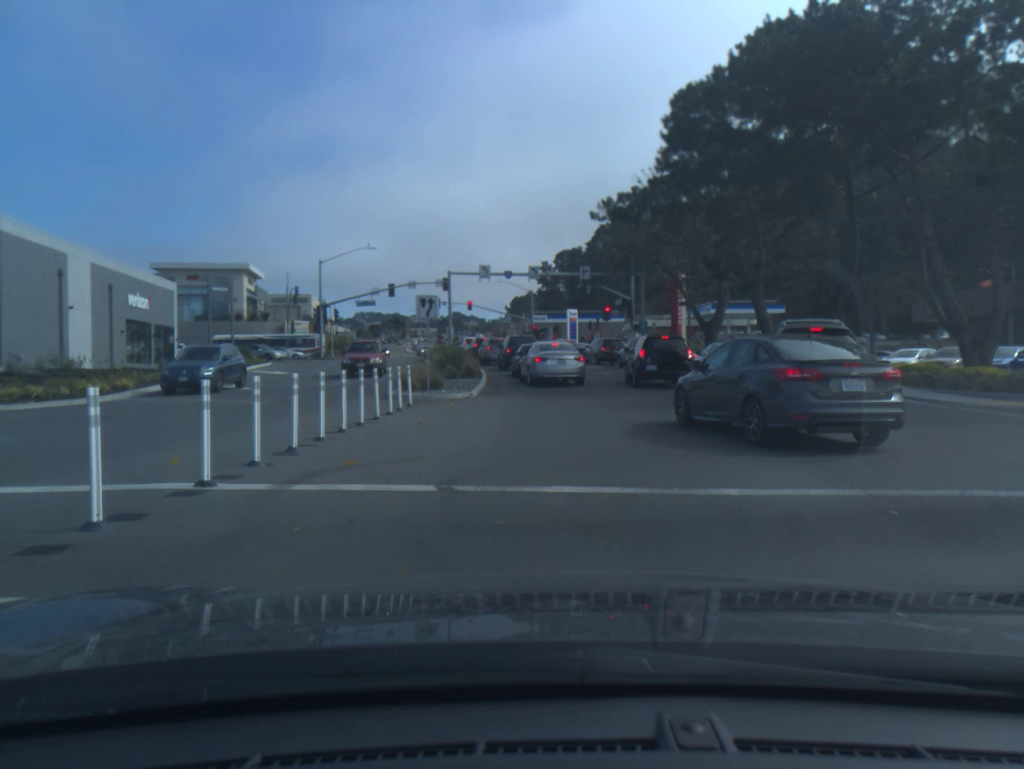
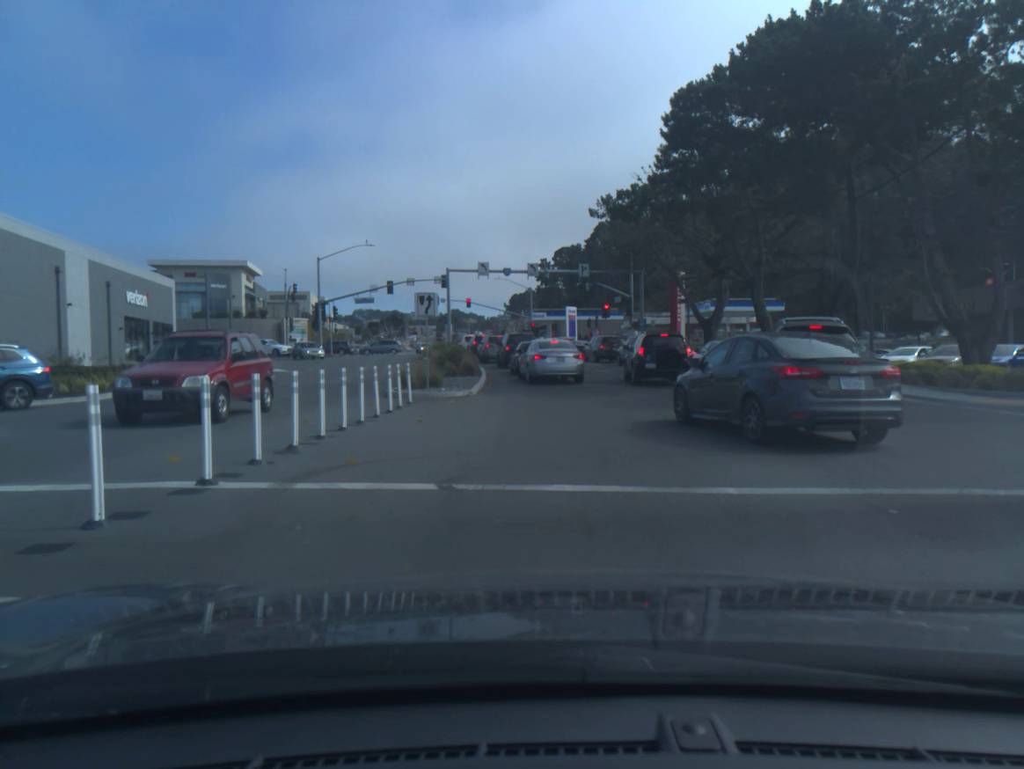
(0.0, 0.0) m; 0°
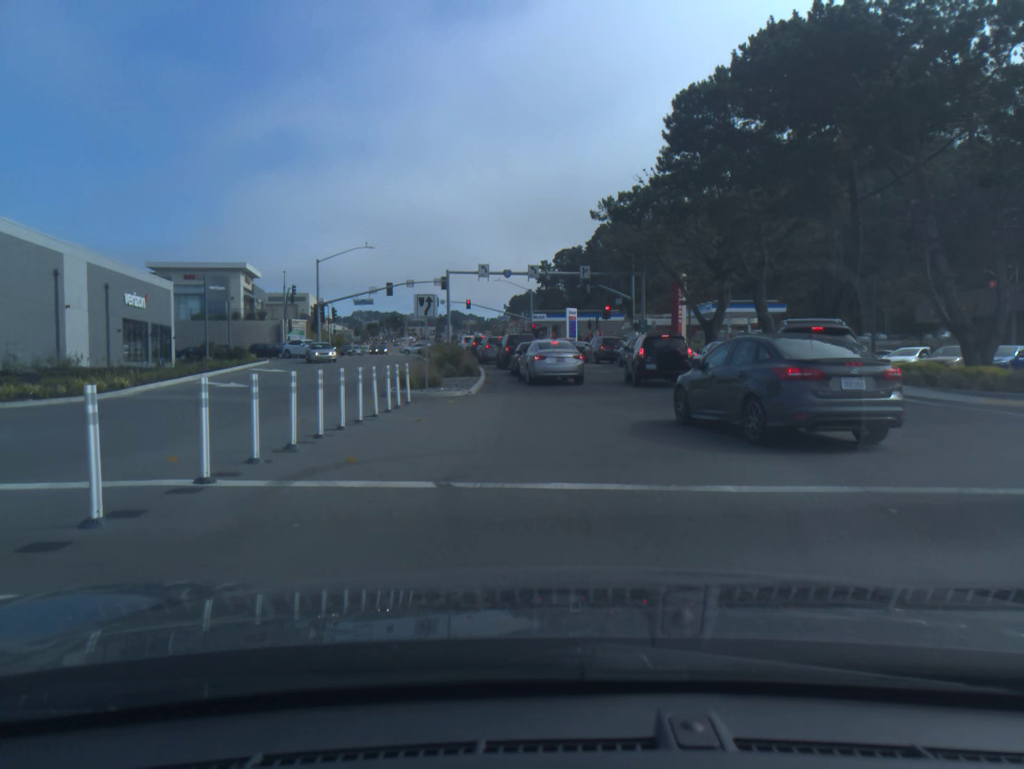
(0.0, 0.0) m; 0°
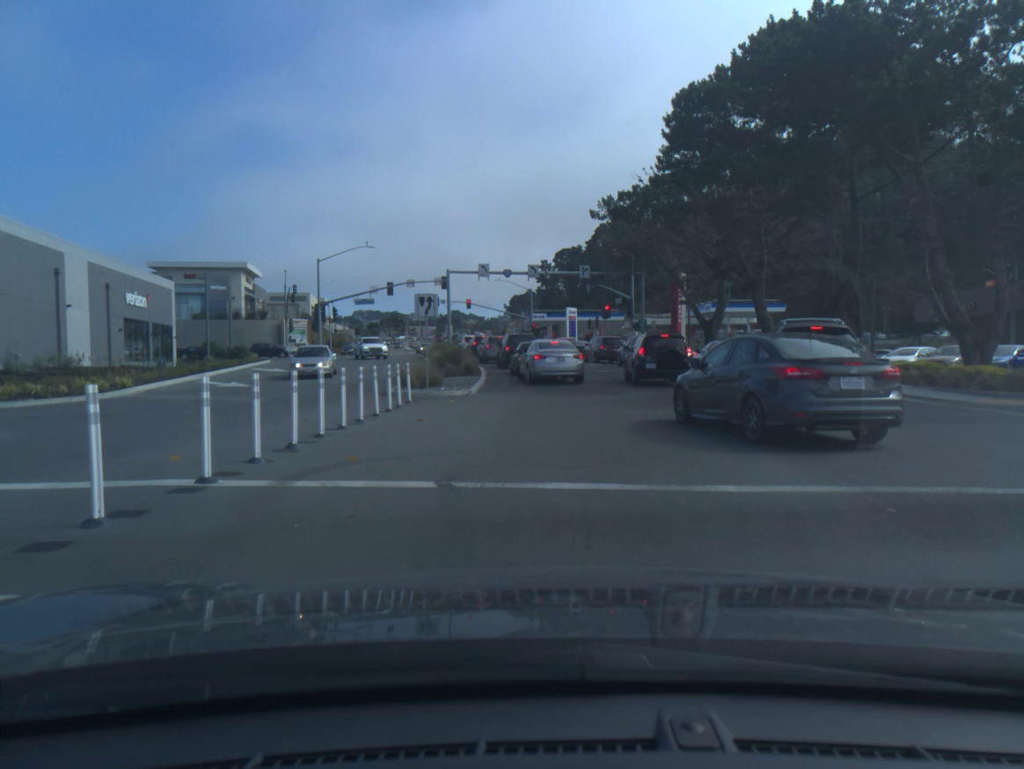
(0.0, 0.0) m; 0°
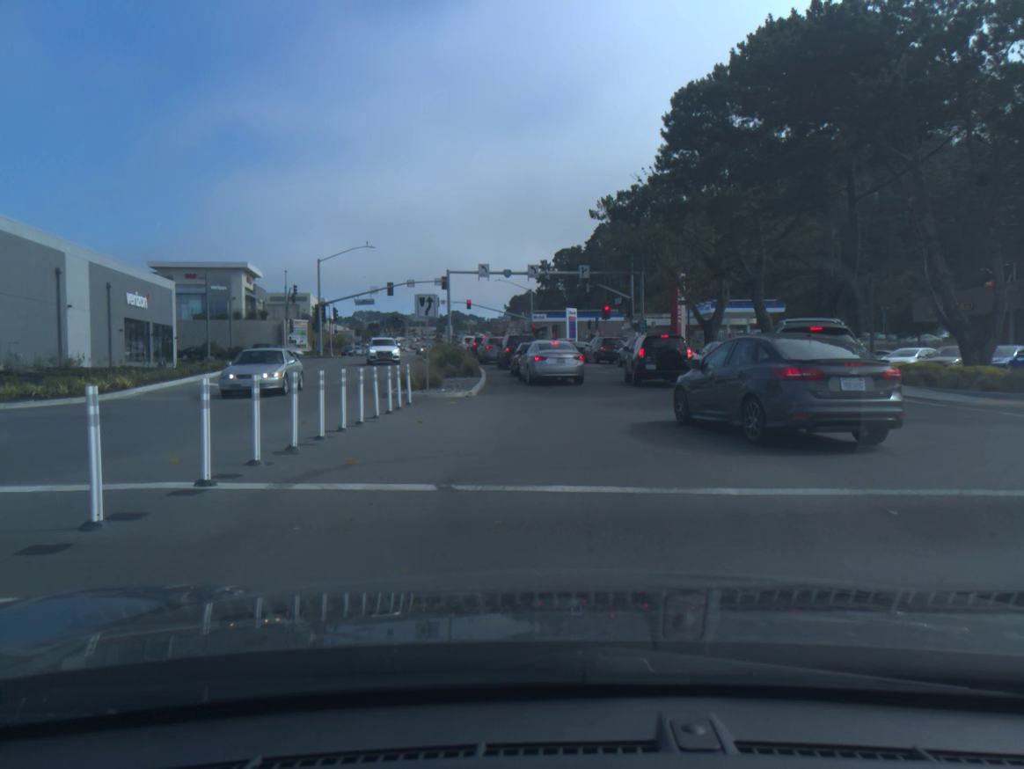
(0.0, 0.0) m; 0°
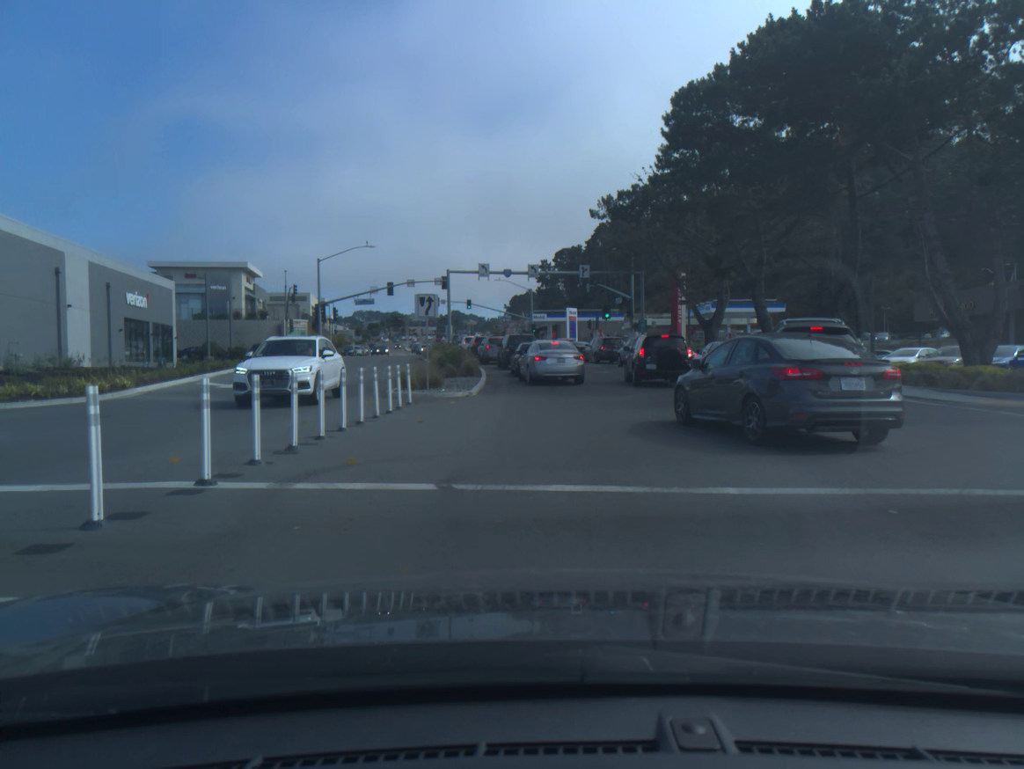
(0.0, 0.0) m; 0°
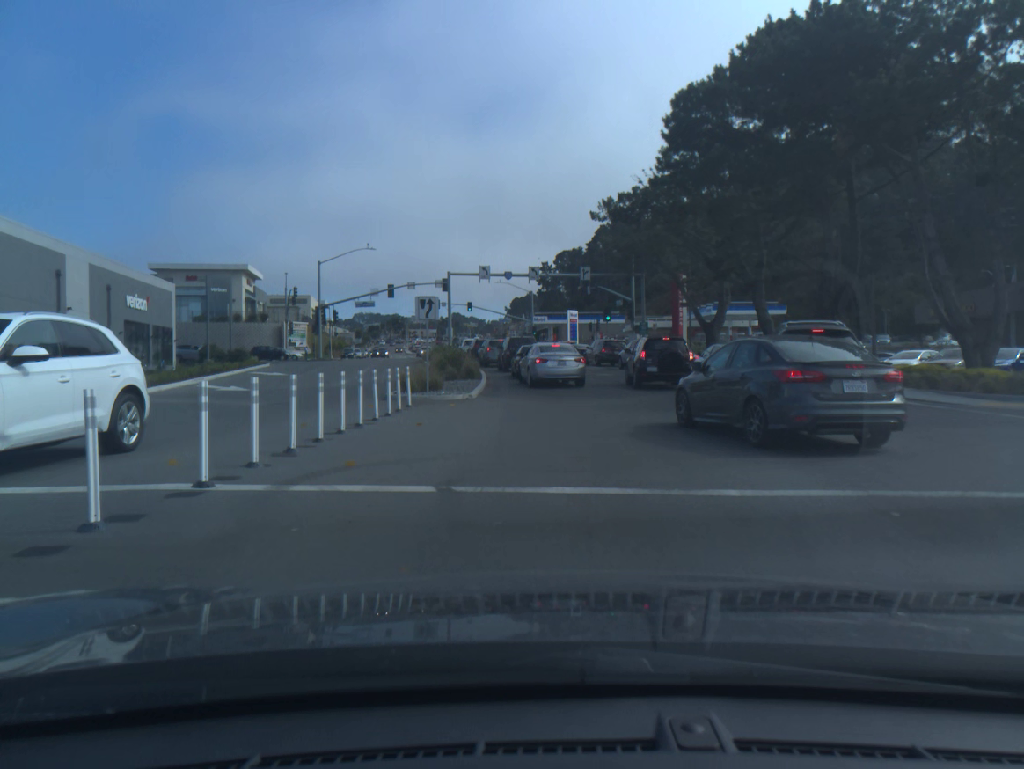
(0.0, 0.0) m; 0°
